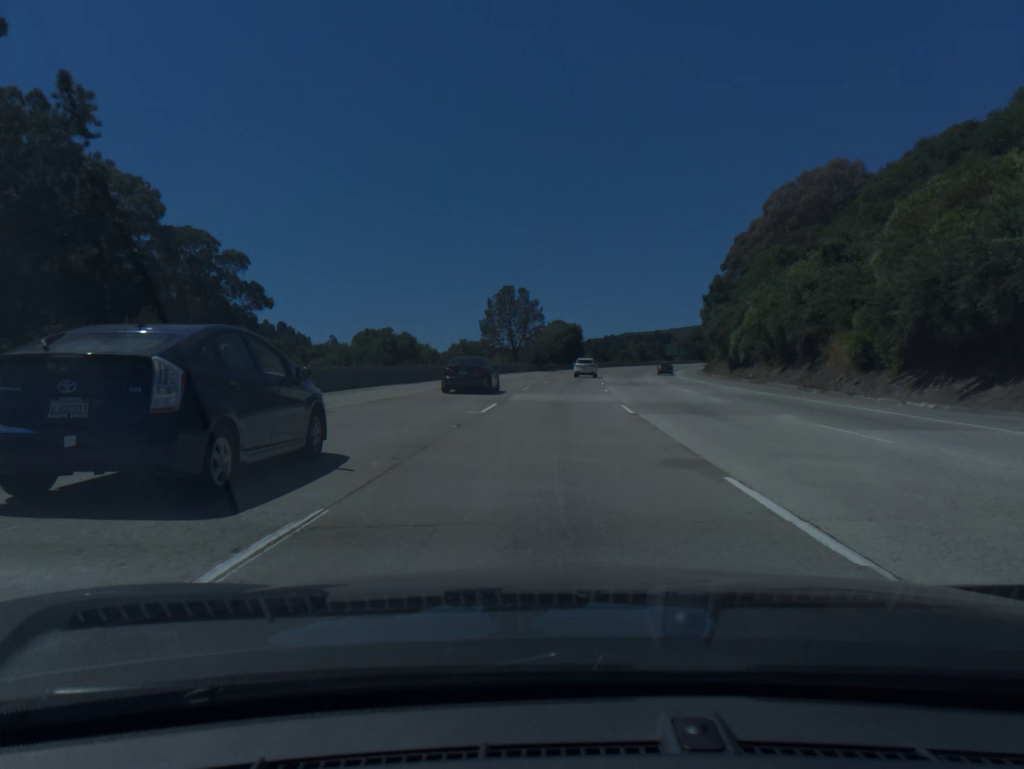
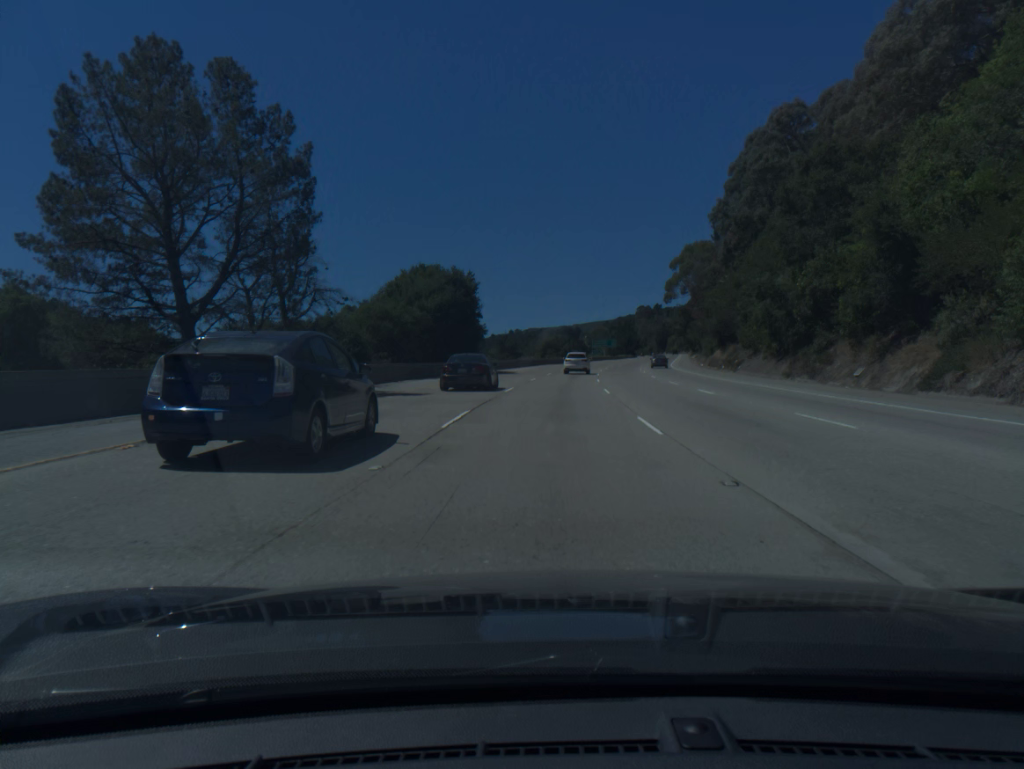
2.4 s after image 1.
(+5.0, +78.9) m; +7°
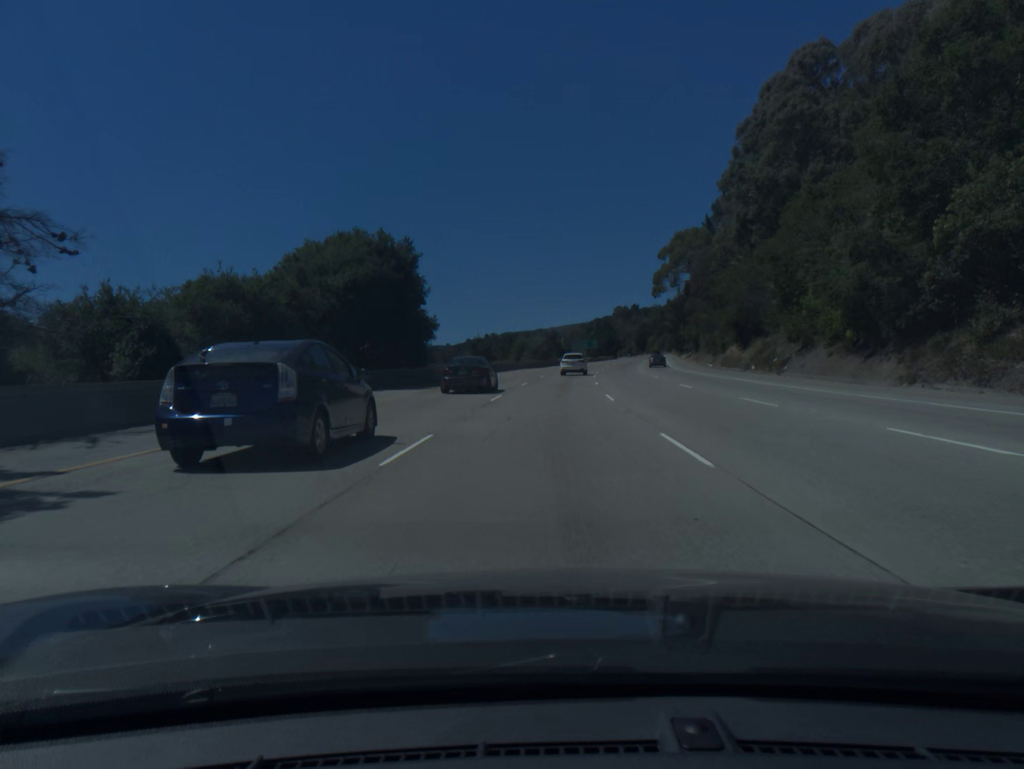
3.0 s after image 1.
(+0.3, +19.2) m; +2°
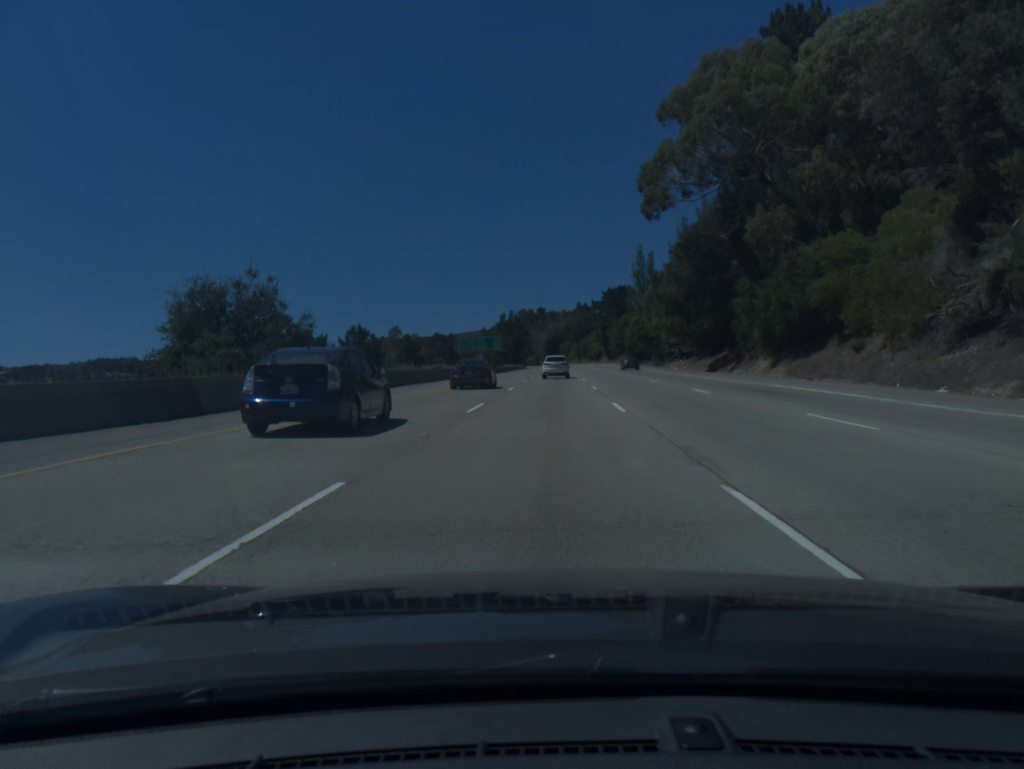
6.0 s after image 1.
(+5.9, +92.6) m; +7°
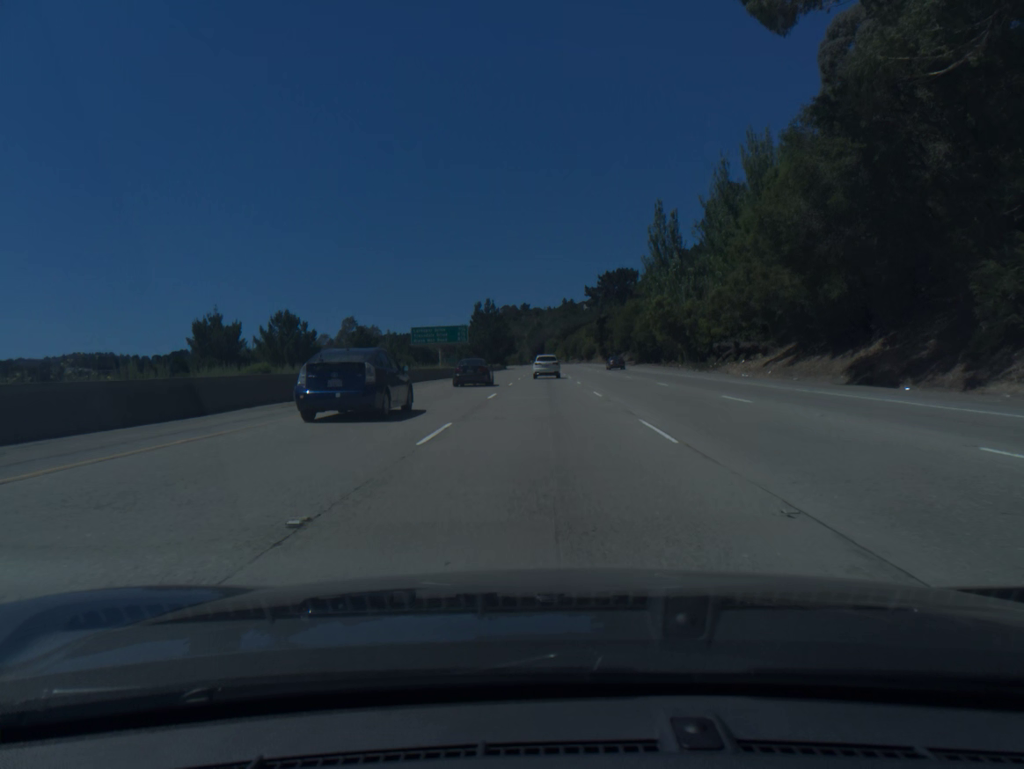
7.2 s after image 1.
(+0.4, +36.0) m; +1°
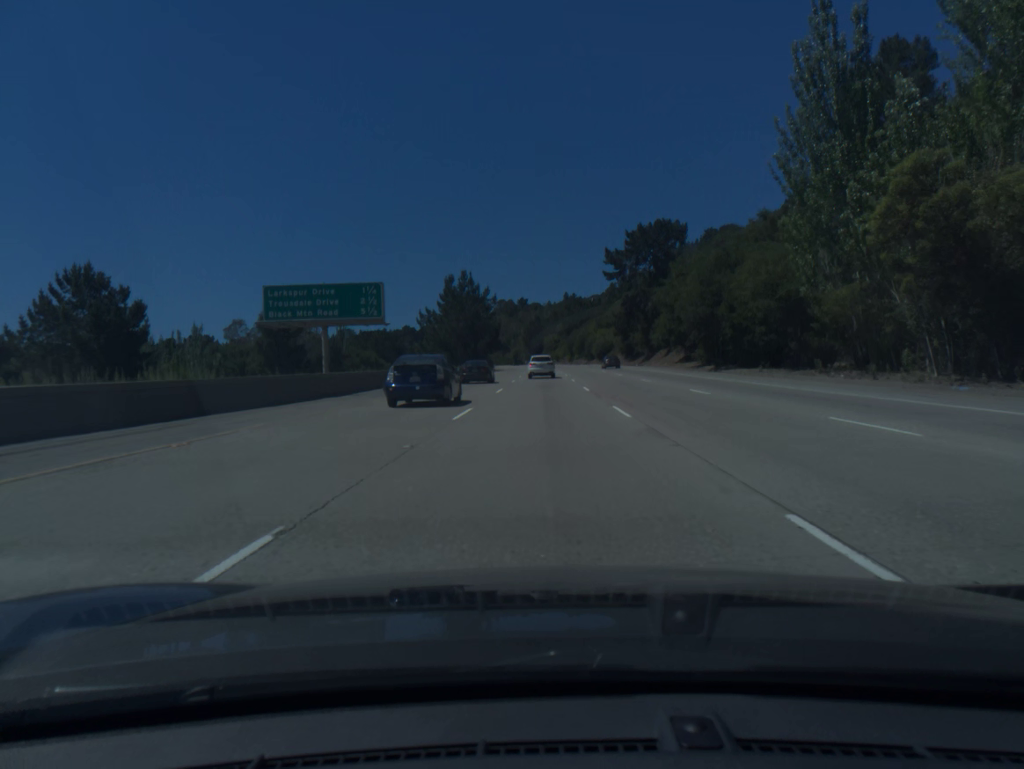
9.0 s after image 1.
(+0.2, +53.3) m; 0°
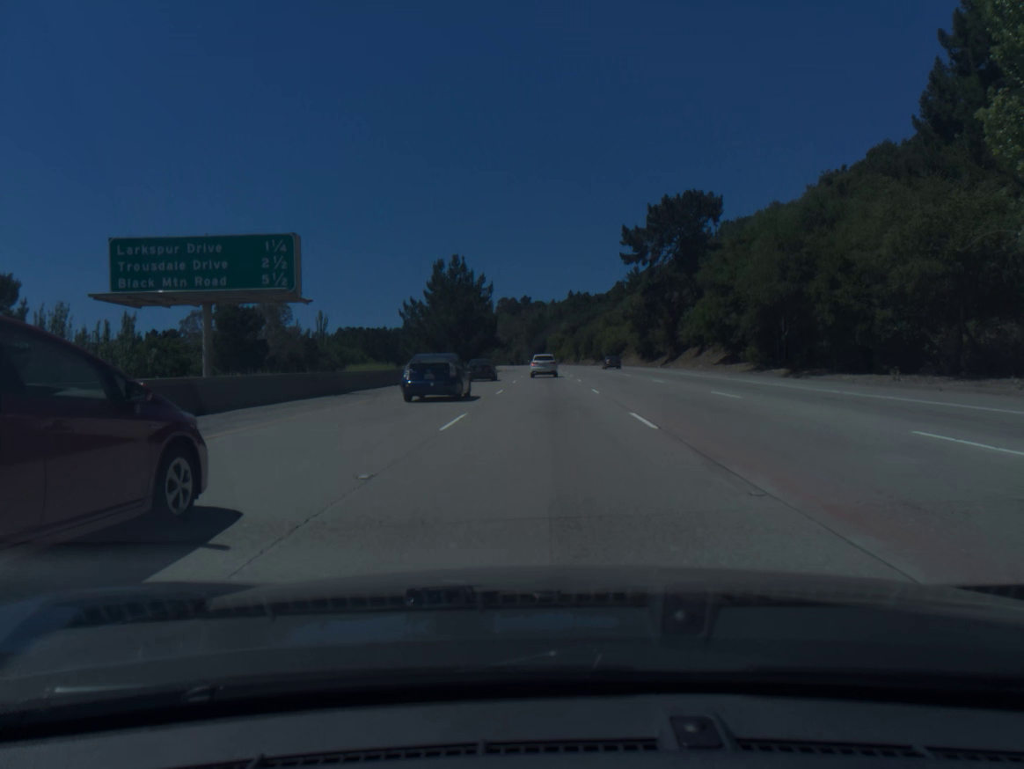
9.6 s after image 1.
(0.0, +17.7) m; 0°
